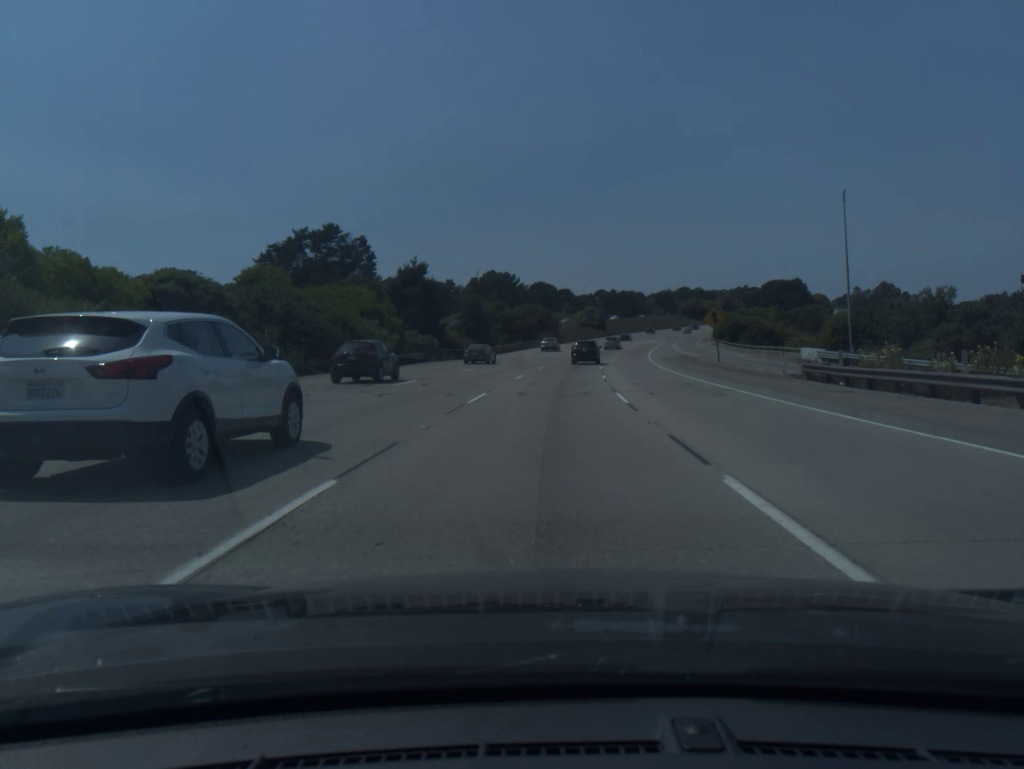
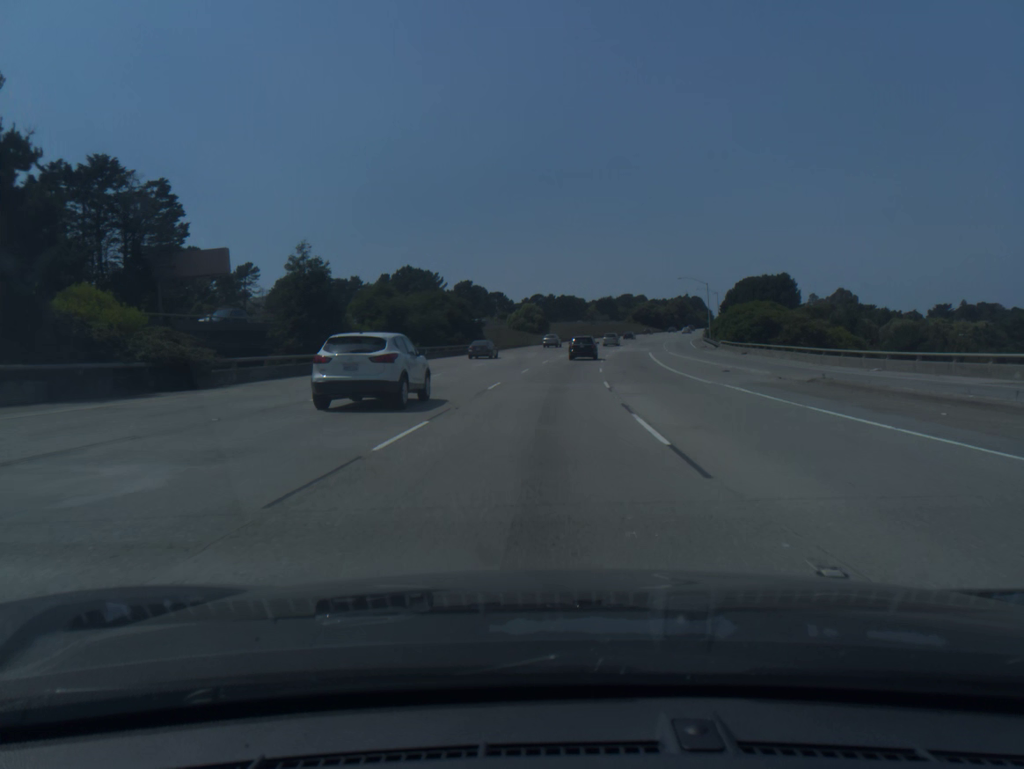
(+2.3, +51.9) m; +5°
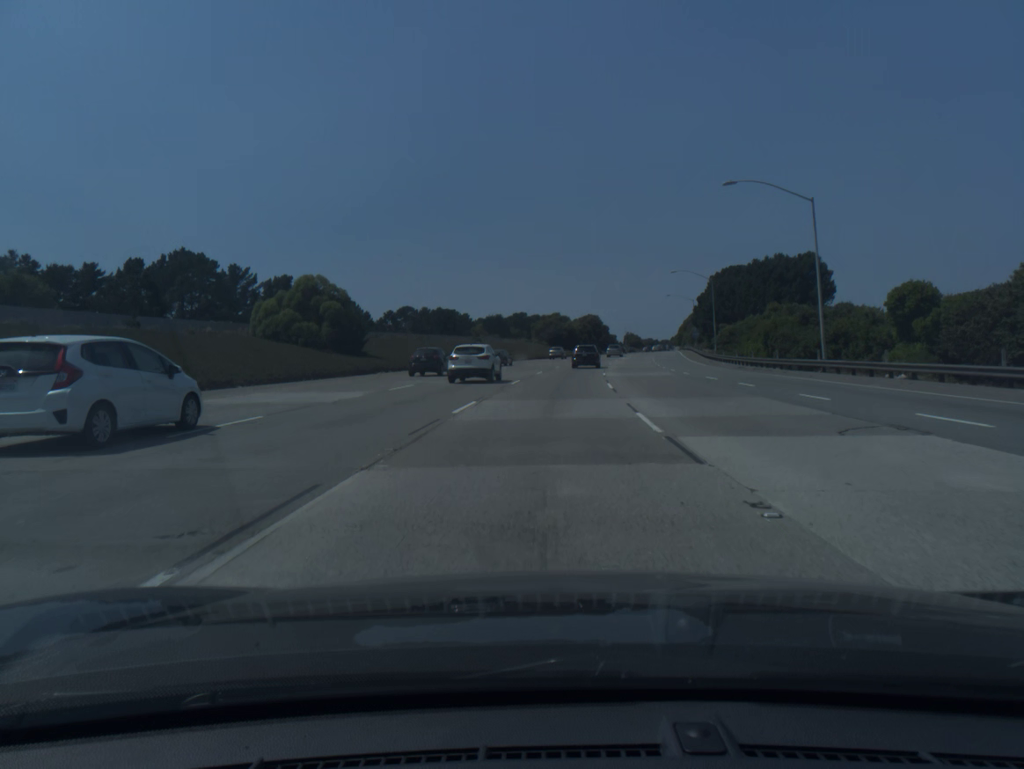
(+5.6, +84.9) m; +8°
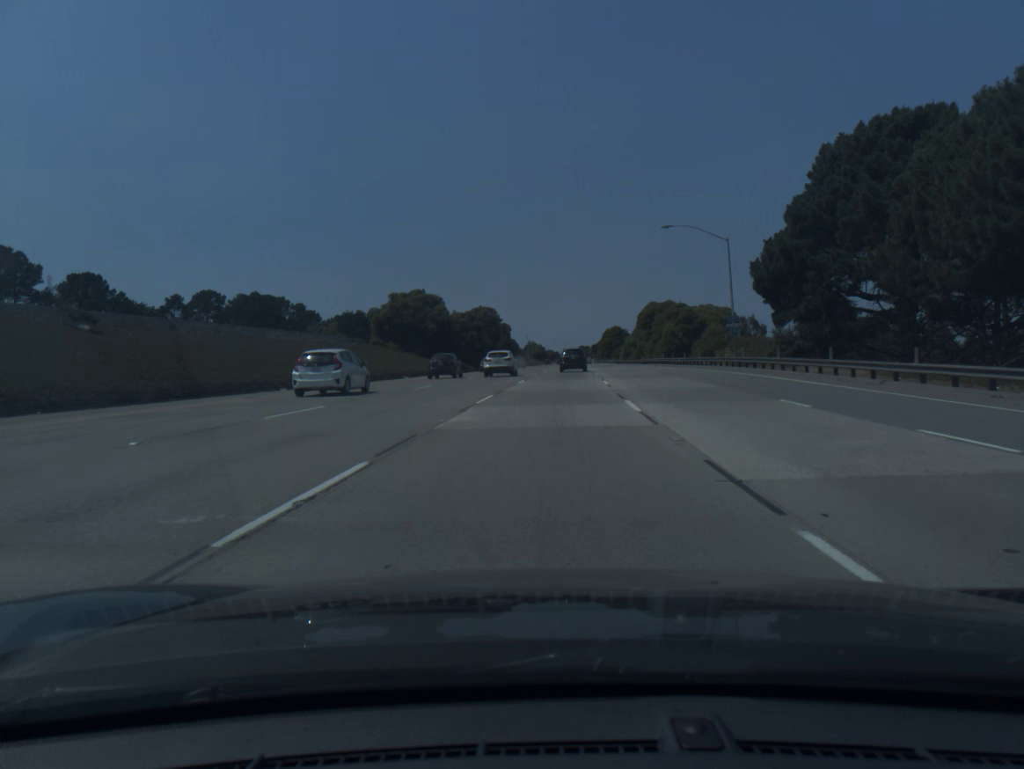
(+5.6, +83.1) m; +8°
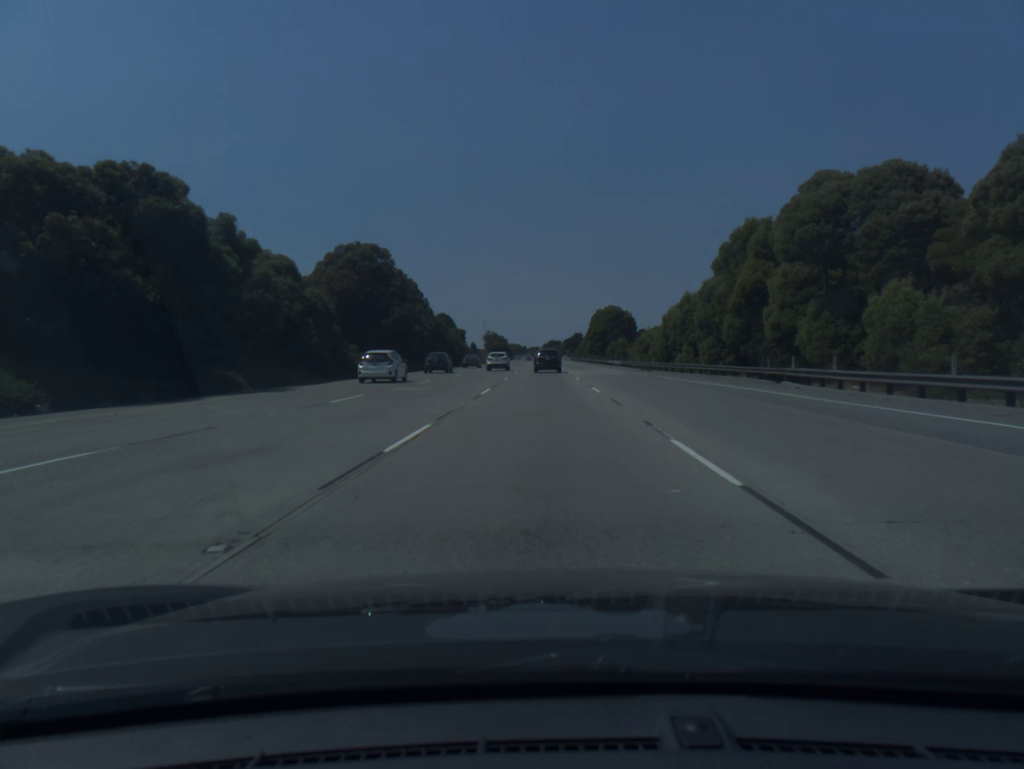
(+2.8, +82.0) m; +2°
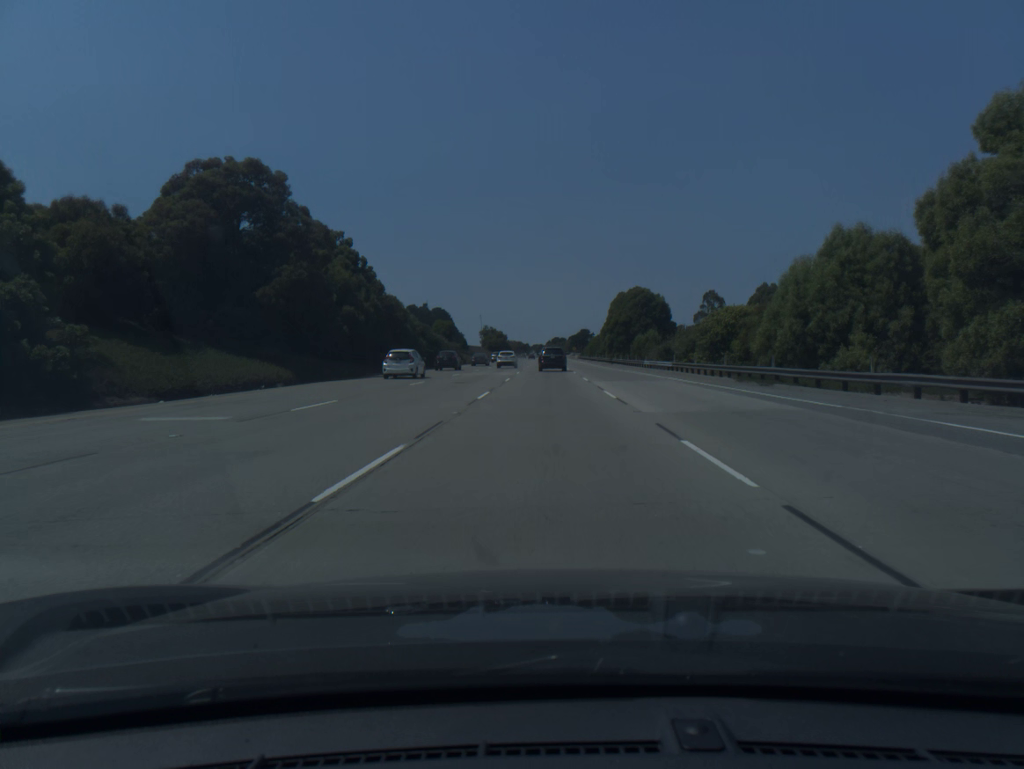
(-0.1, +32.6) m; 0°
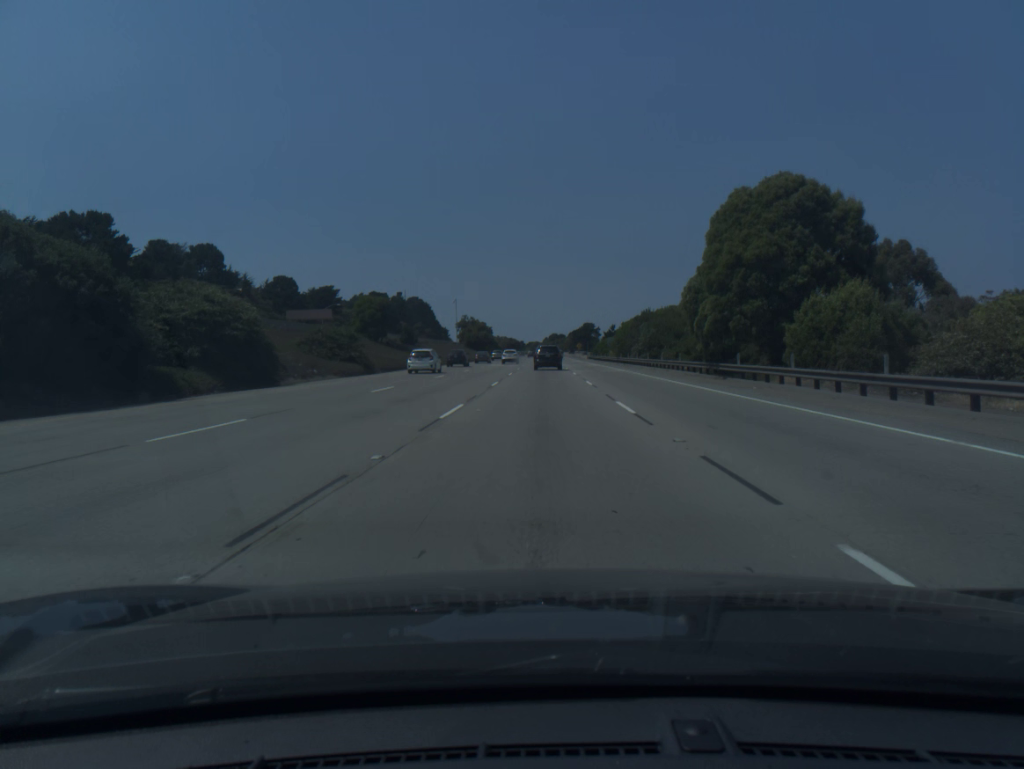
(+0.1, +64.6) m; 0°
